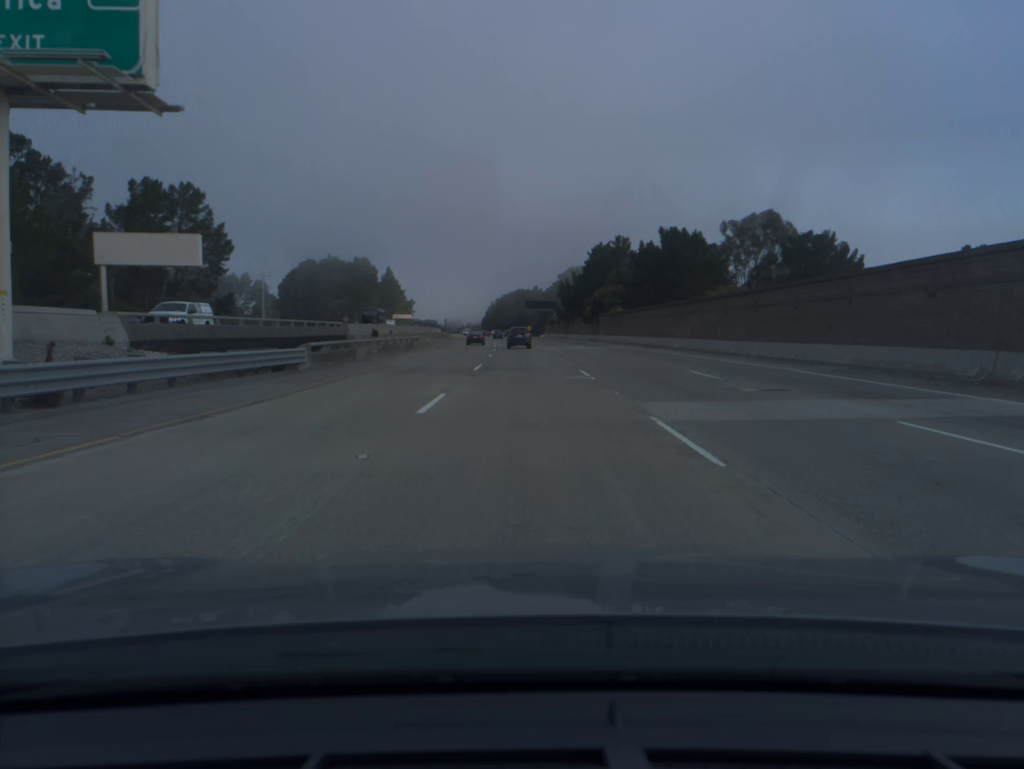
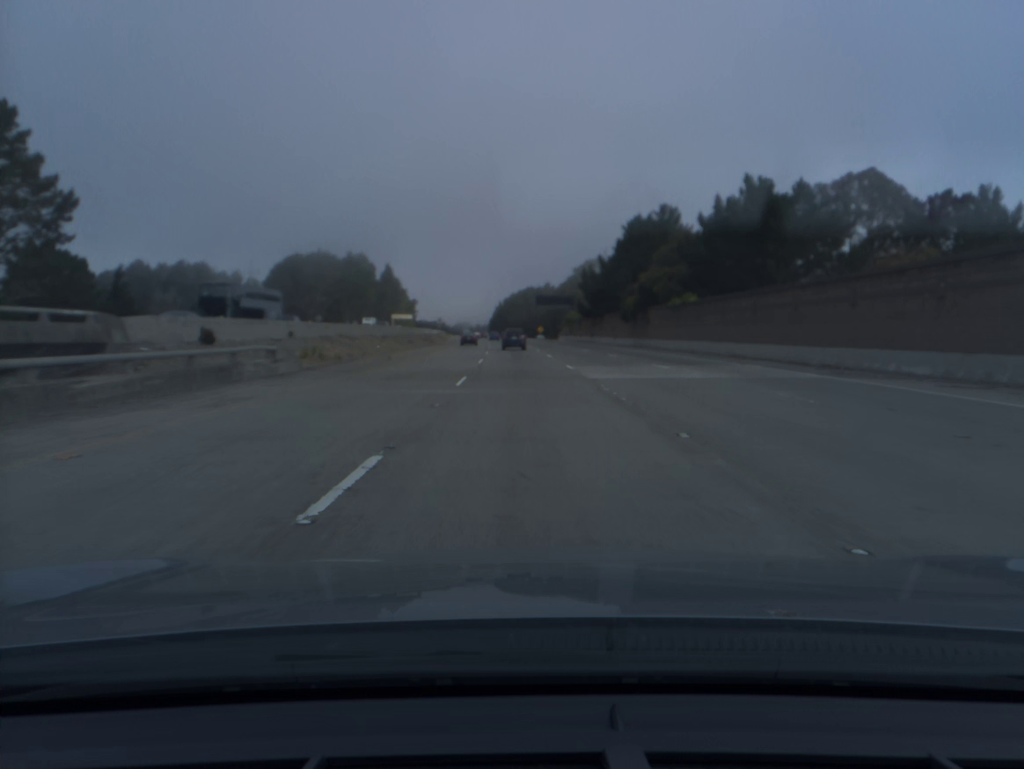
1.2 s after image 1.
(-0.2, +37.5) m; -1°
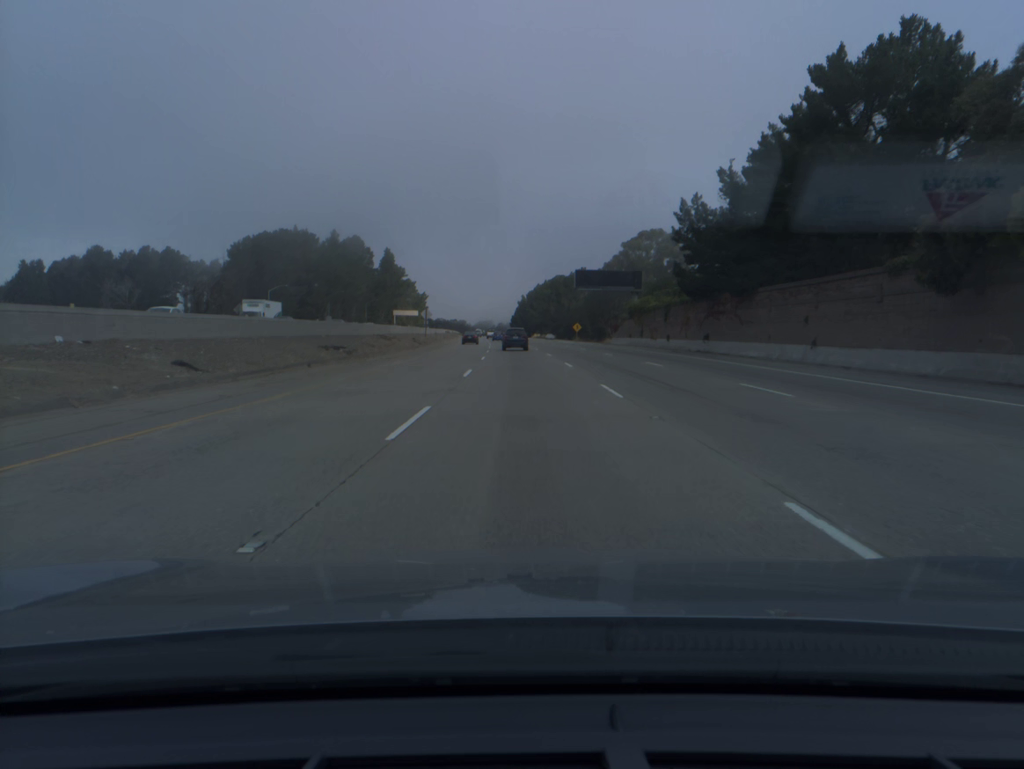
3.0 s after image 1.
(-0.8, +56.0) m; -2°
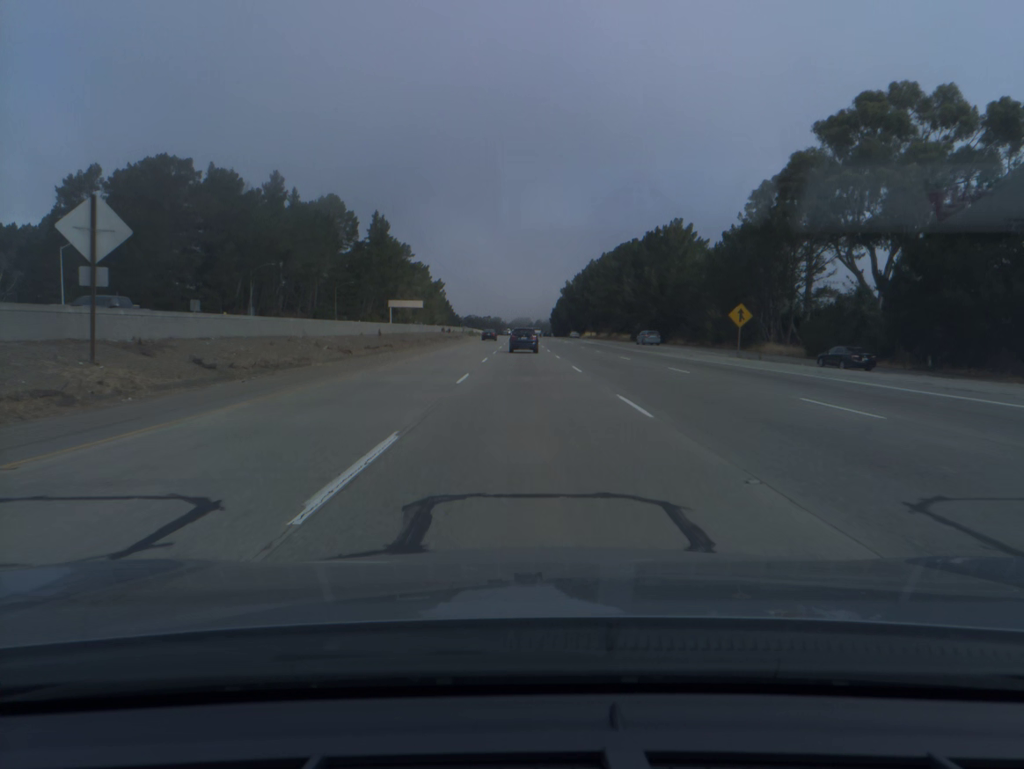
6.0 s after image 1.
(-2.3, +91.7) m; -3°
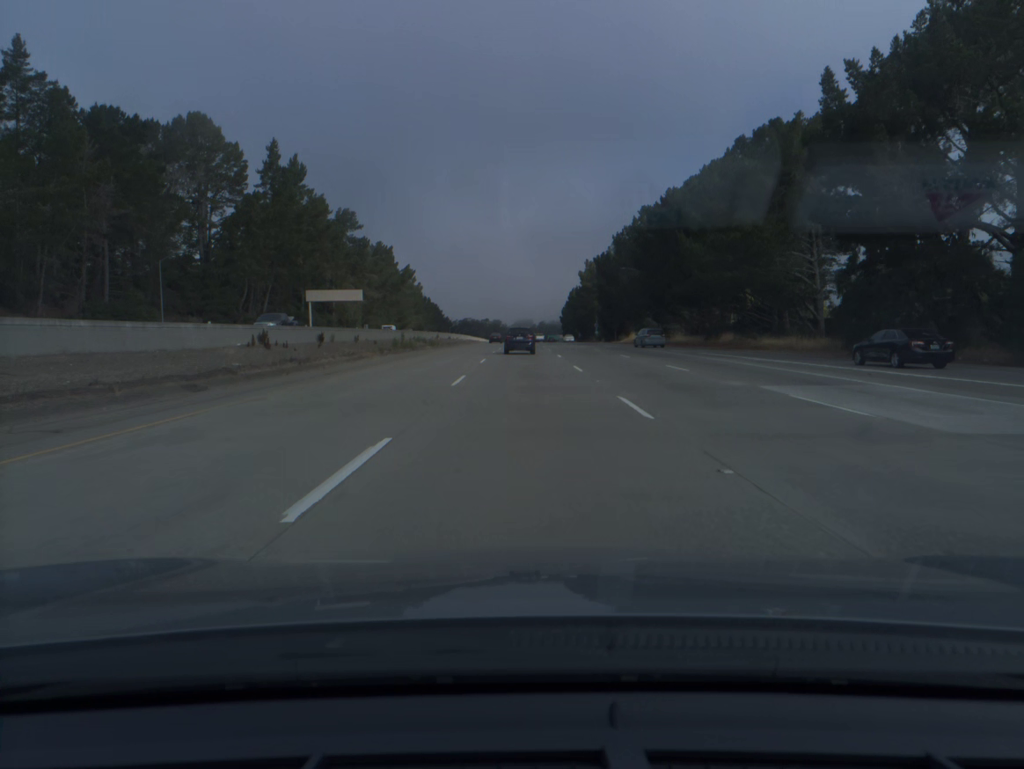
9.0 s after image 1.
(-0.4, +88.1) m; 0°
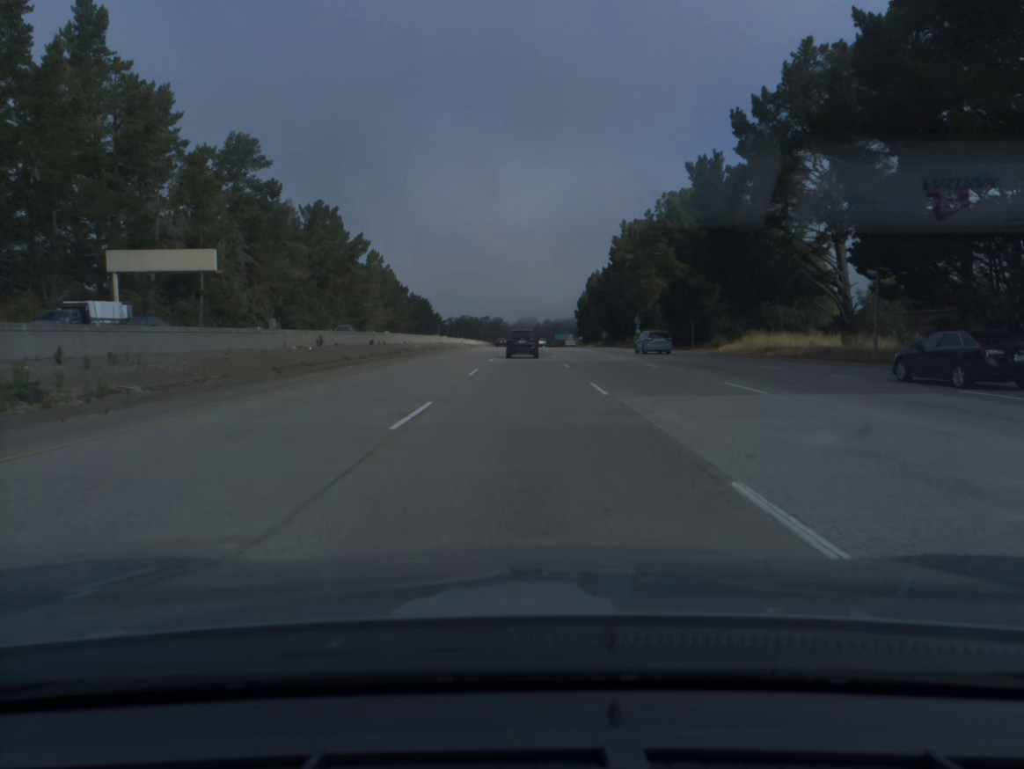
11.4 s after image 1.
(-0.2, +67.7) m; 0°
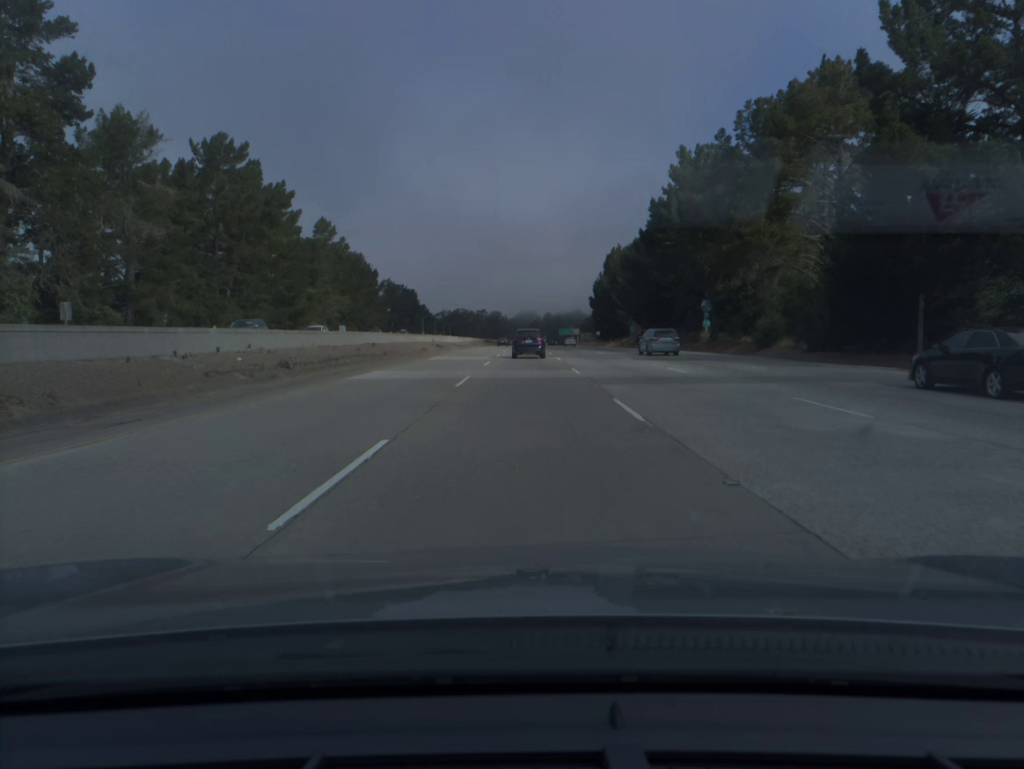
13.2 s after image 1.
(0.0, +49.5) m; 0°
